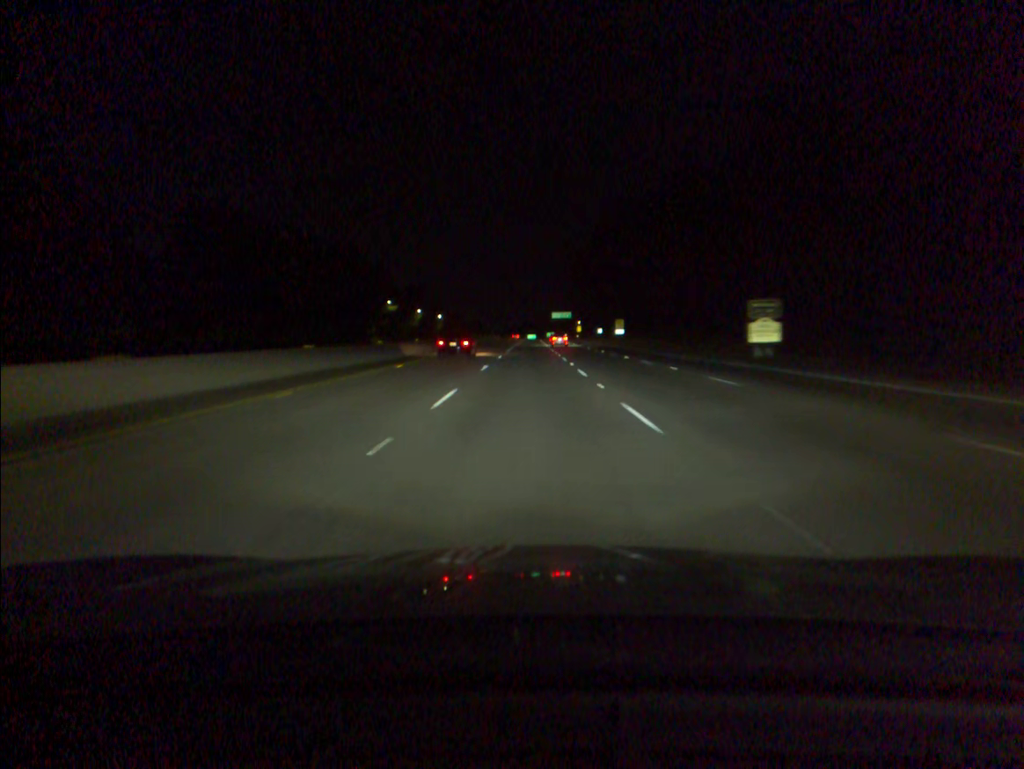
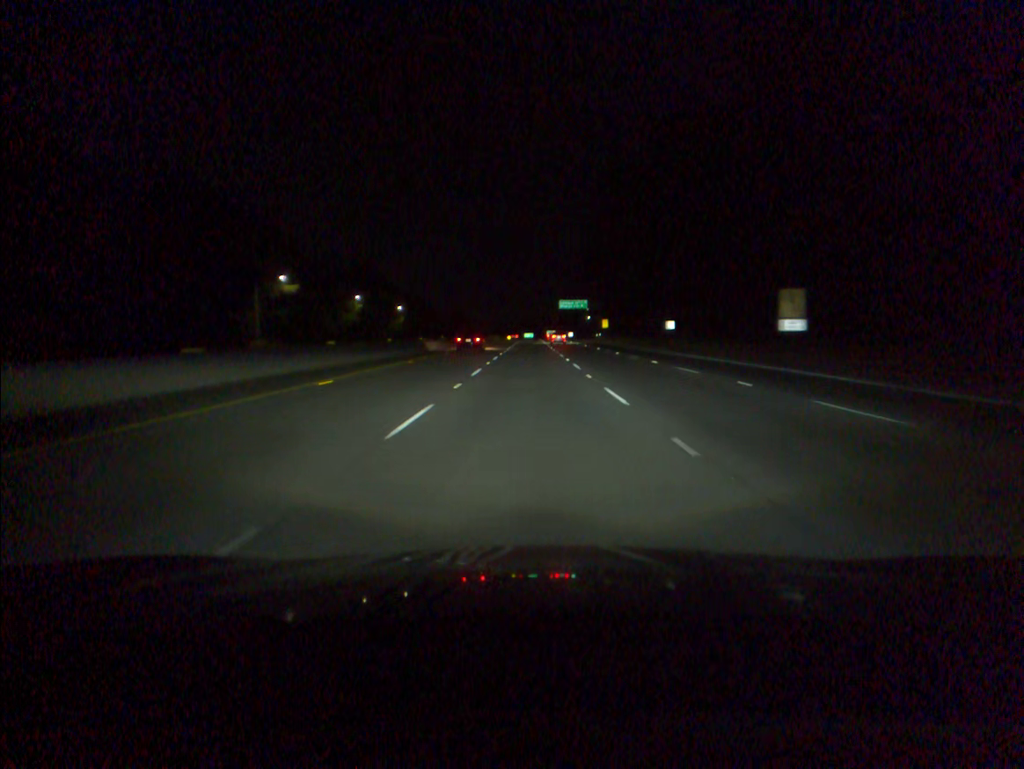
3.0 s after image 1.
(+0.1, +83.8) m; 0°
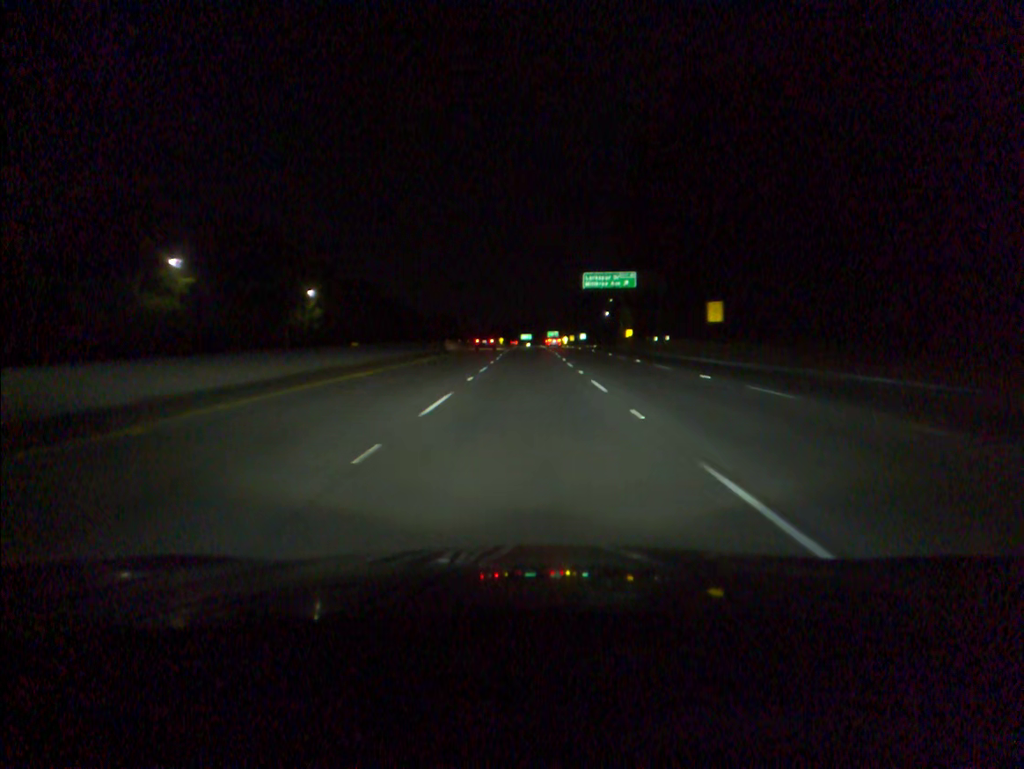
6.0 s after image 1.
(+0.1, +83.7) m; 0°
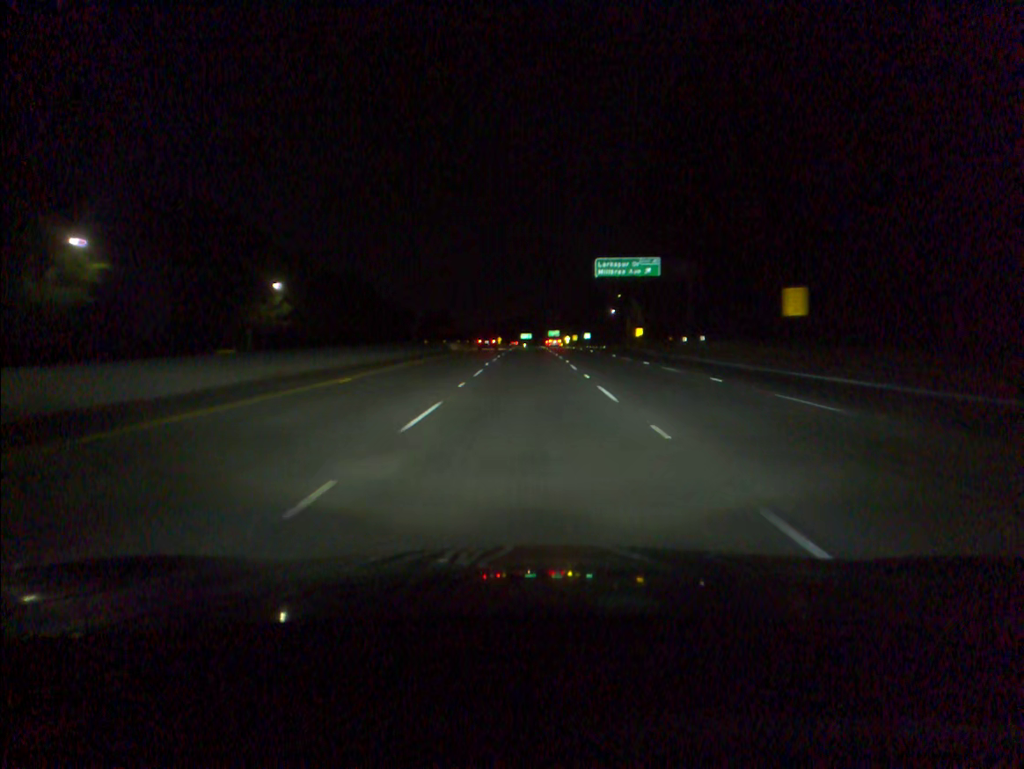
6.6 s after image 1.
(0.0, +16.8) m; 0°
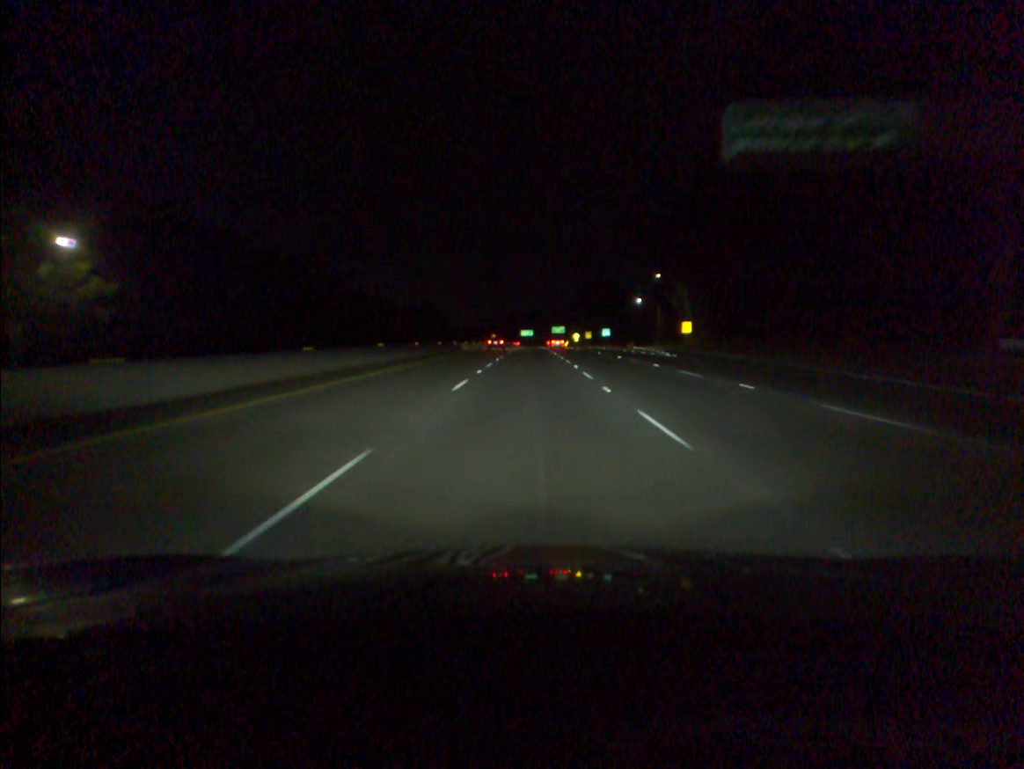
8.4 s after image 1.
(-0.1, +50.4) m; 0°
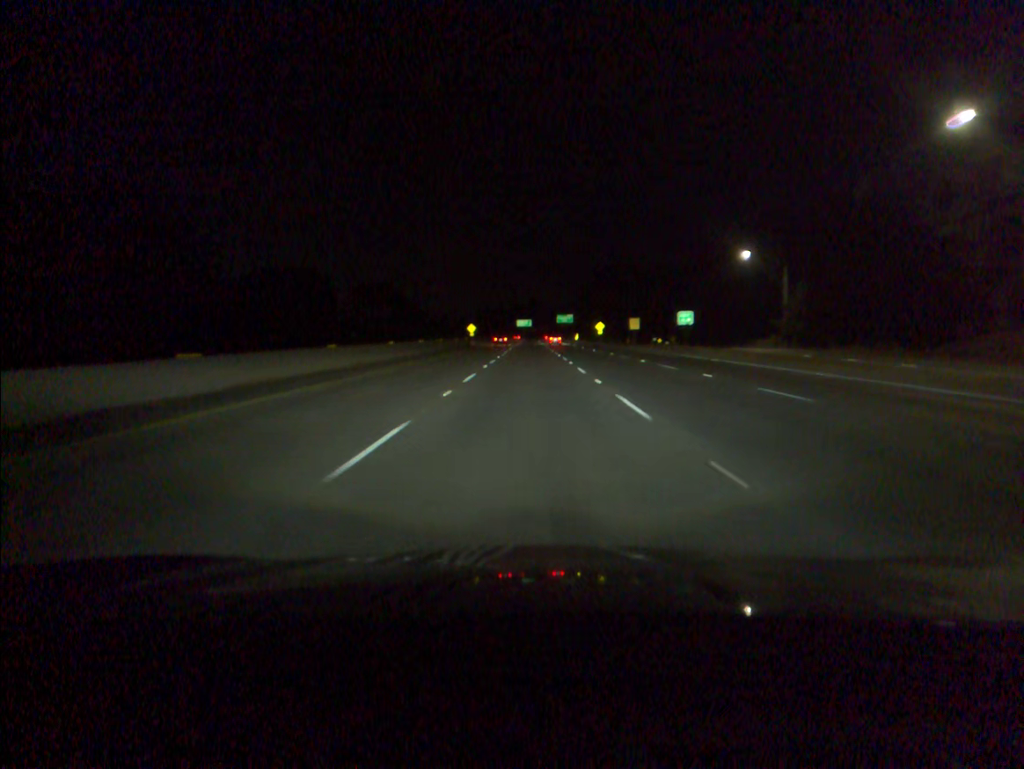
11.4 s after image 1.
(+0.1, +84.3) m; 0°
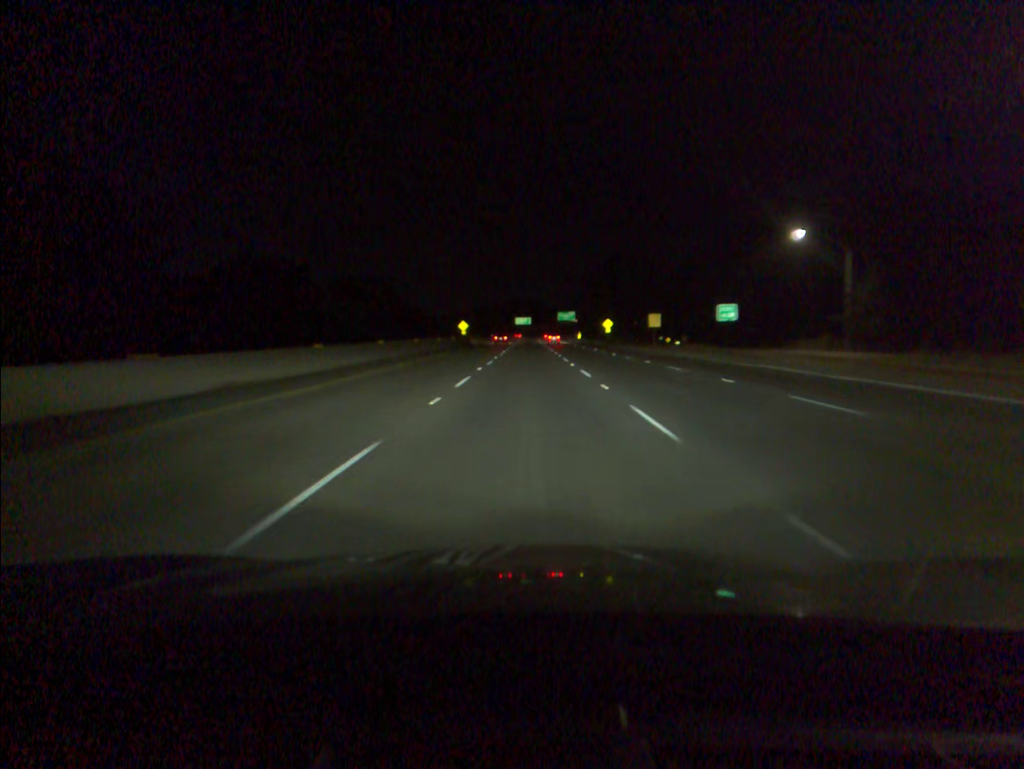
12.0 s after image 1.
(0.0, +16.9) m; 0°
